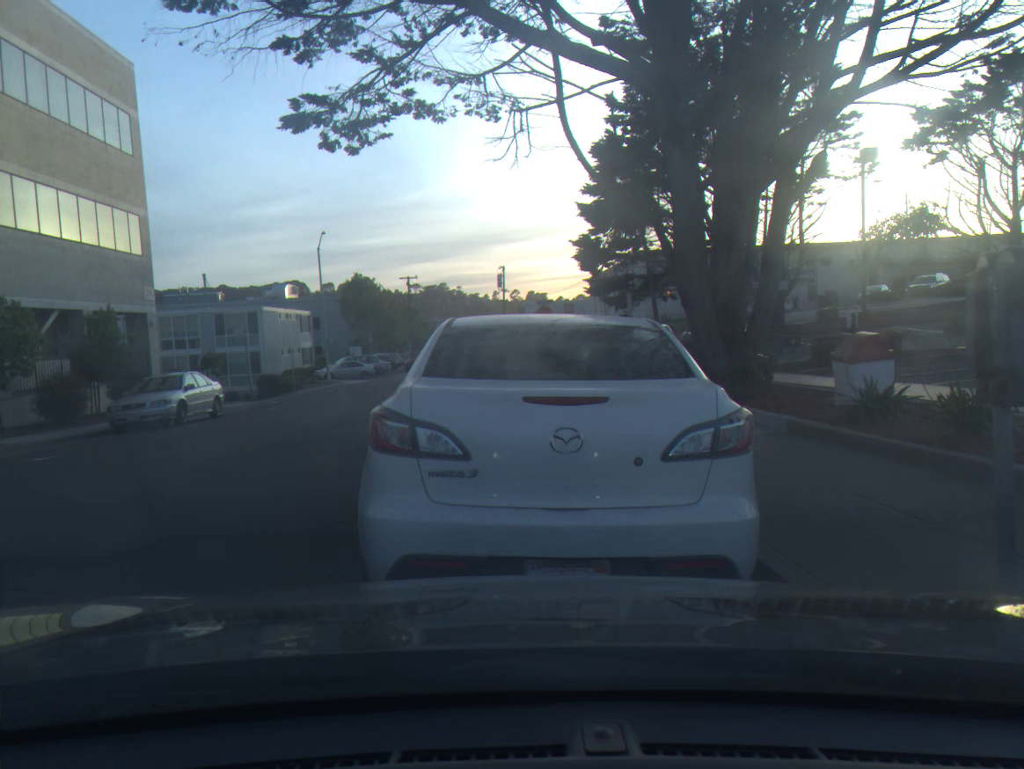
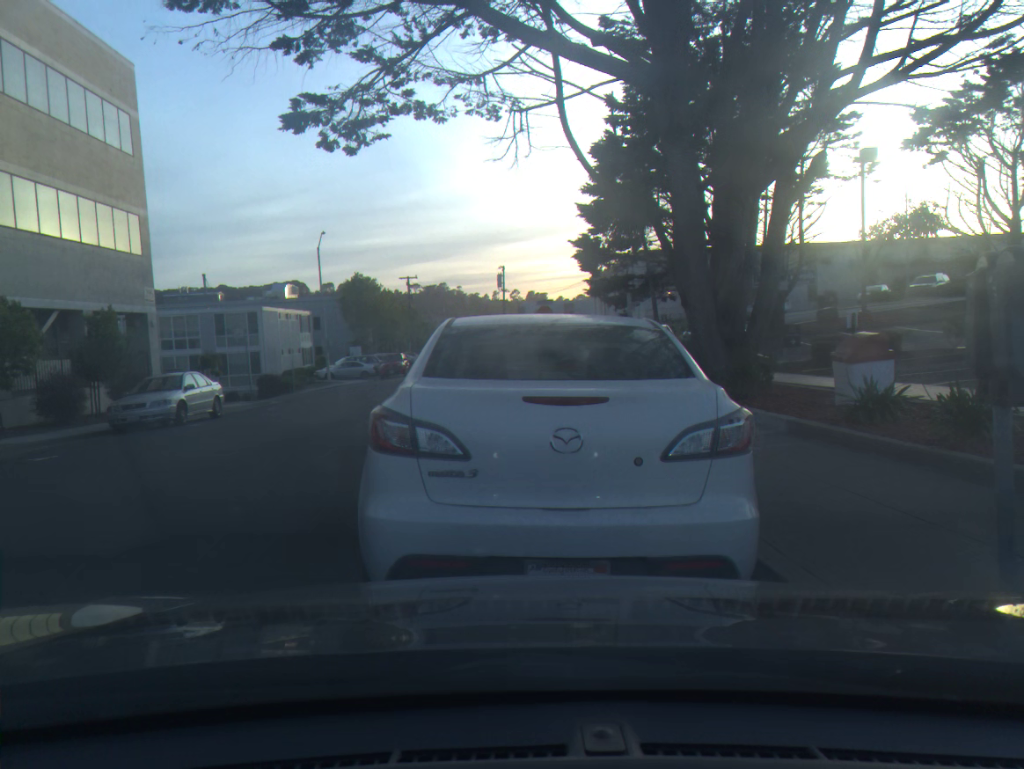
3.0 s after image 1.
(0.0, 0.0) m; 0°
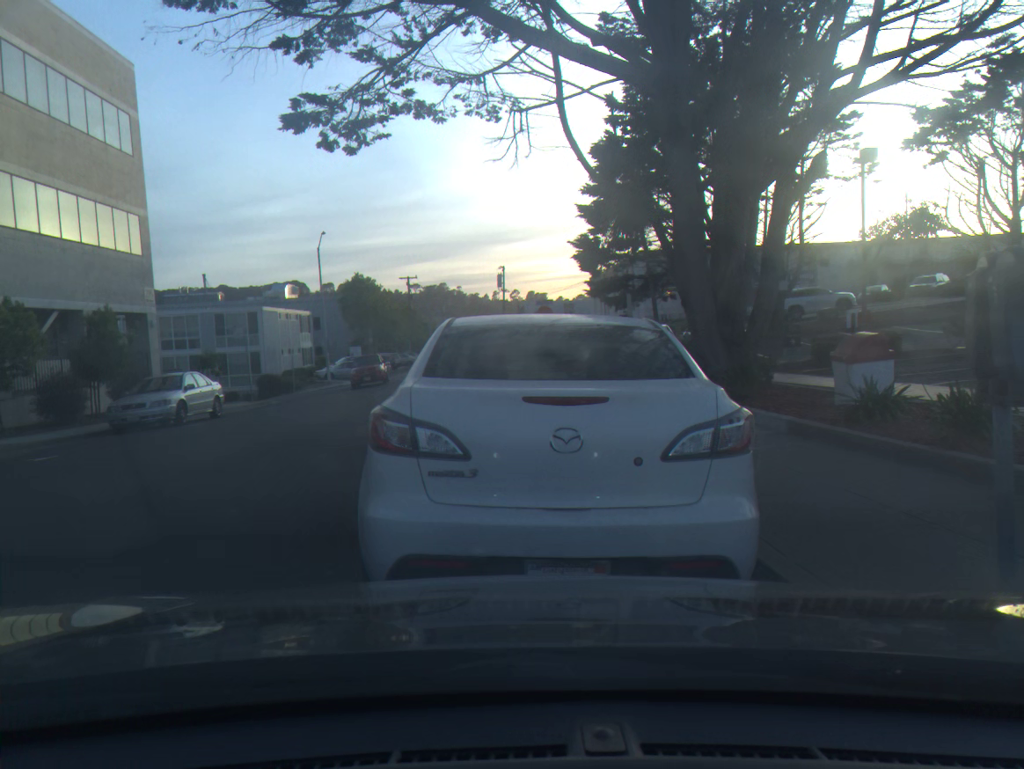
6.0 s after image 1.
(0.0, 0.0) m; 0°
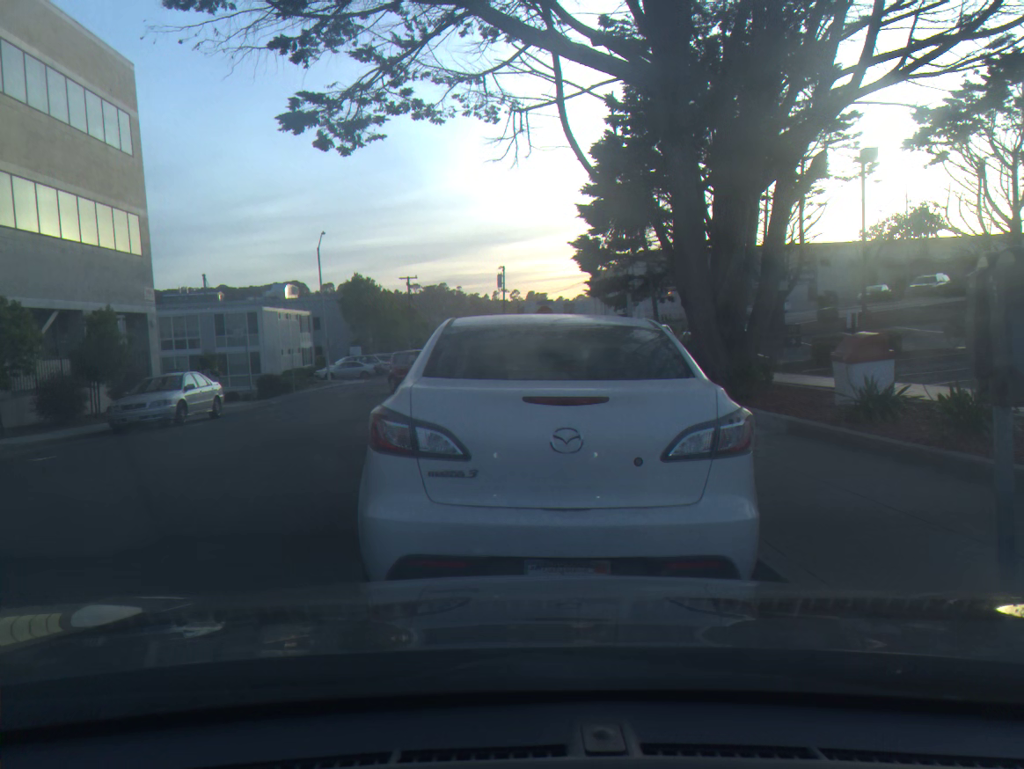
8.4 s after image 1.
(0.0, 0.0) m; 0°
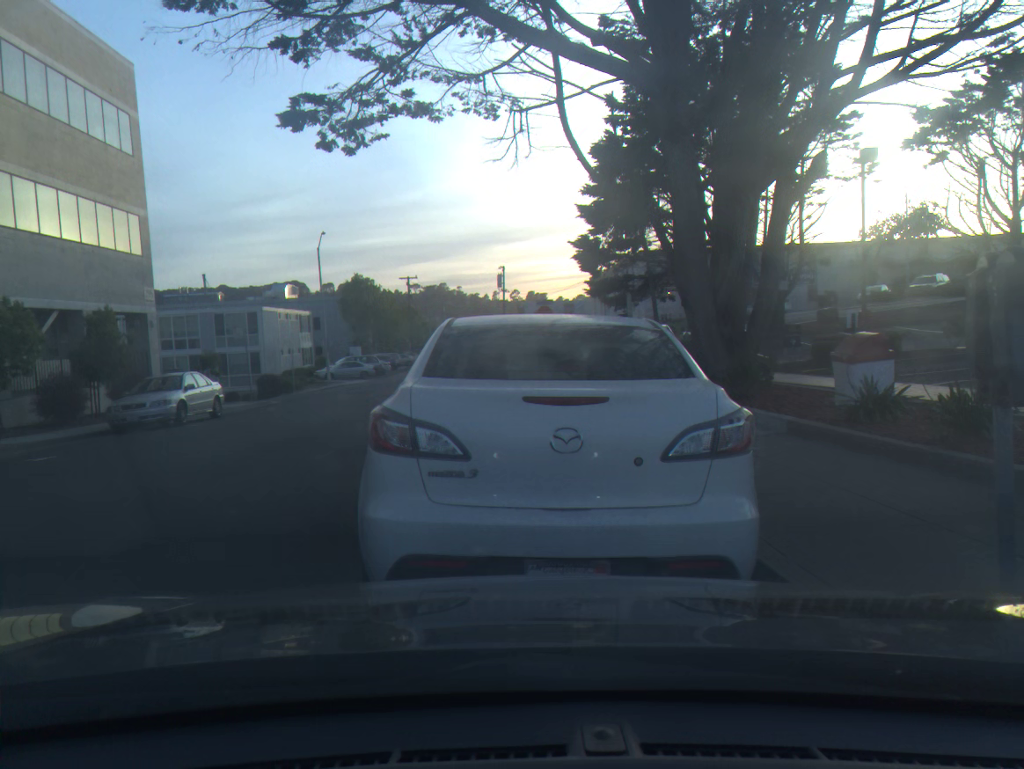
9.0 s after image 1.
(0.0, 0.0) m; 0°
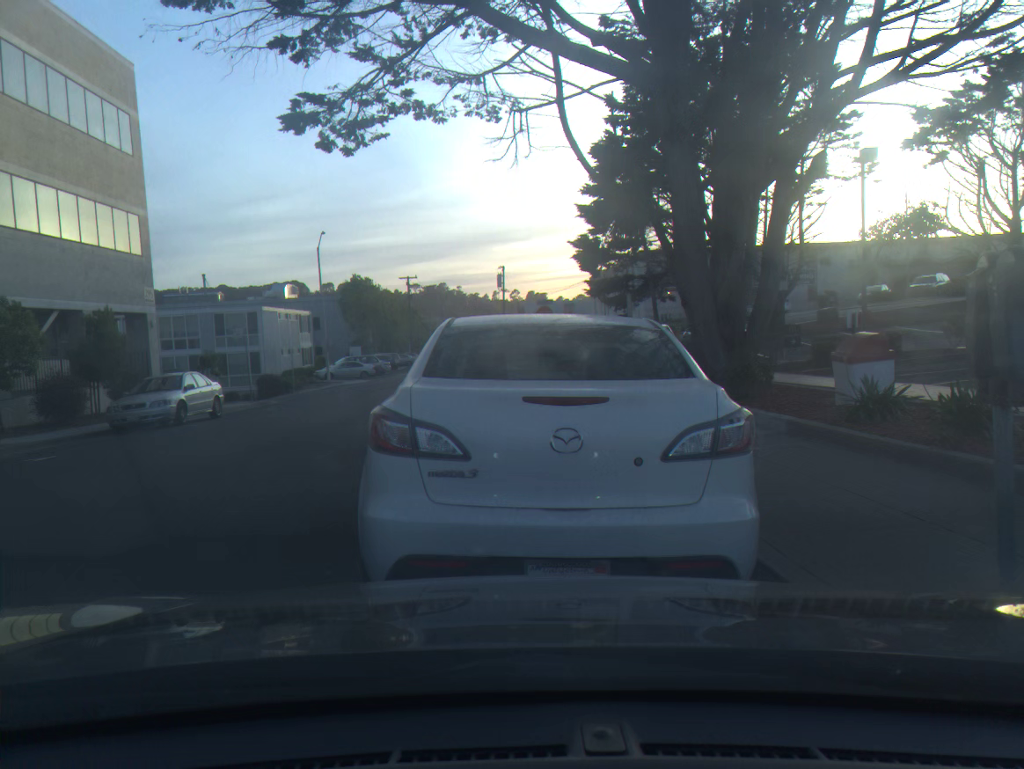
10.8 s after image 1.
(0.0, 0.0) m; 0°
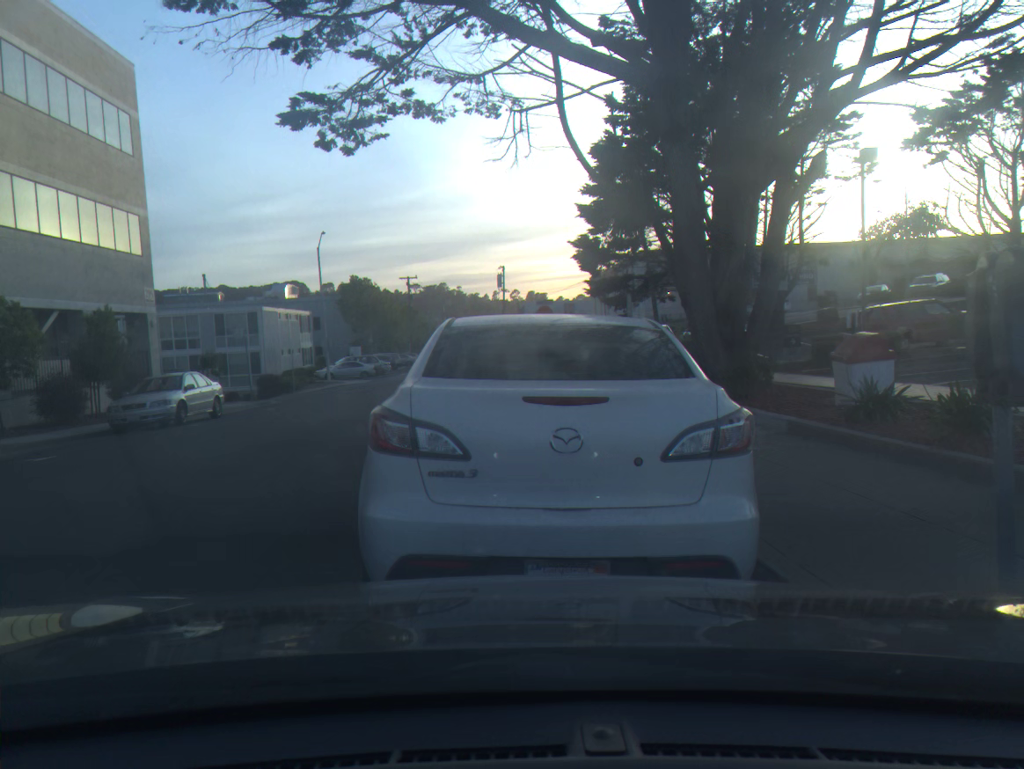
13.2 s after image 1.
(0.0, 0.0) m; 0°
